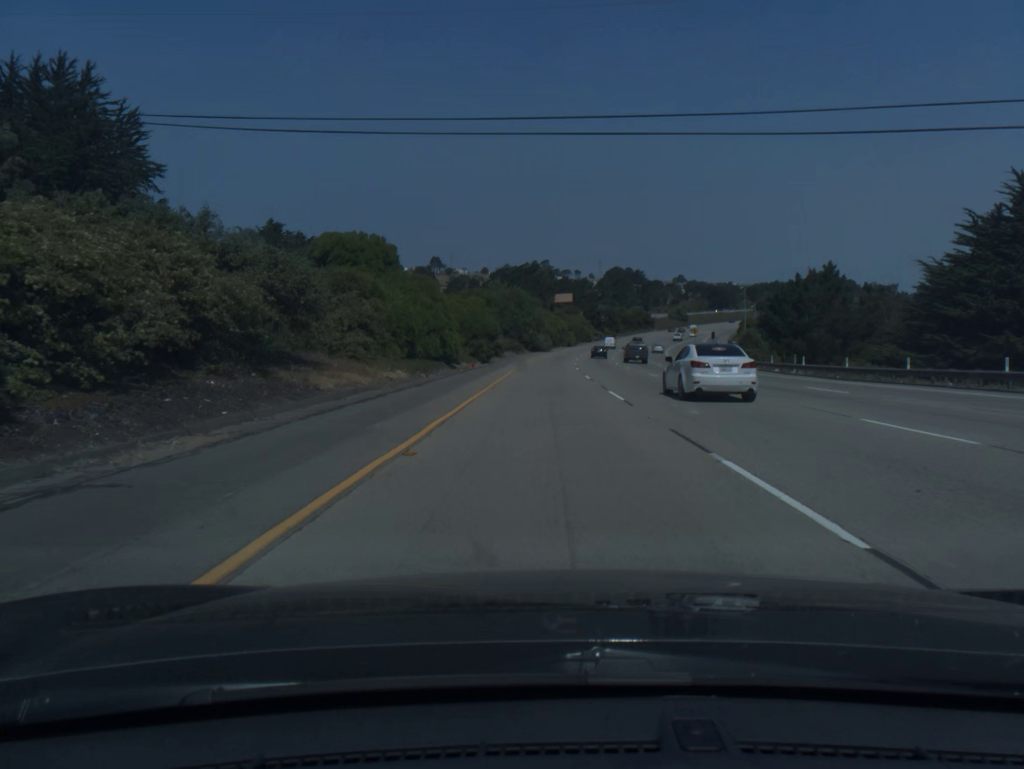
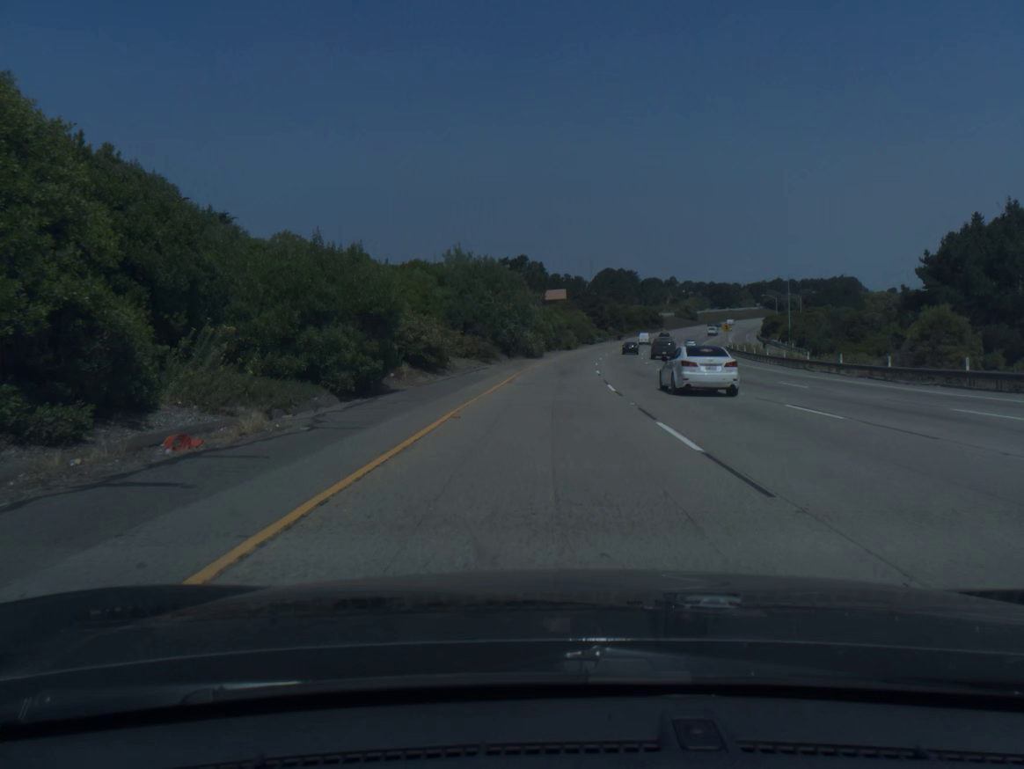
(+0.1, +39.3) m; +1°
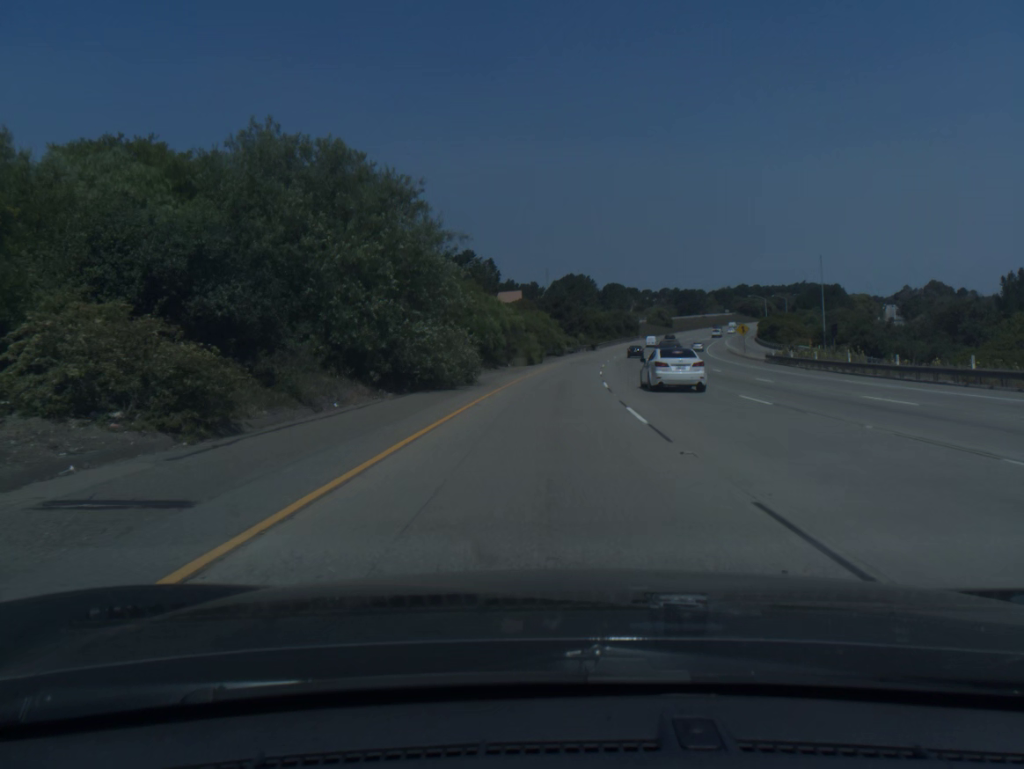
(+0.9, +39.1) m; +3°
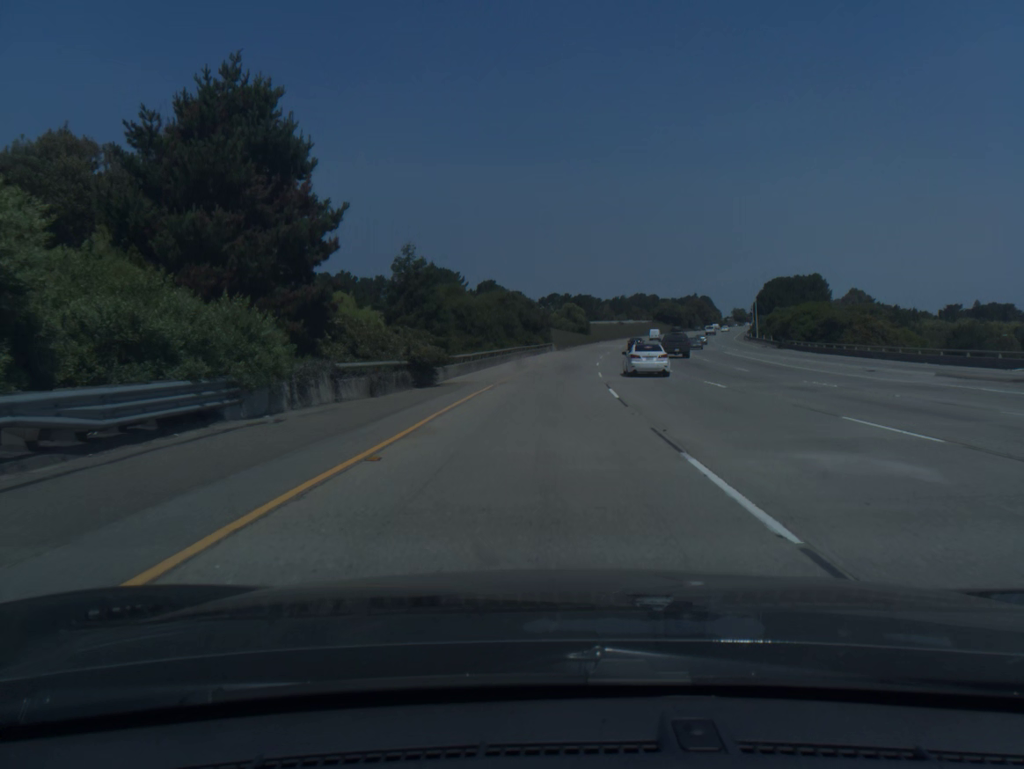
(+7.6, +96.9) m; +9°
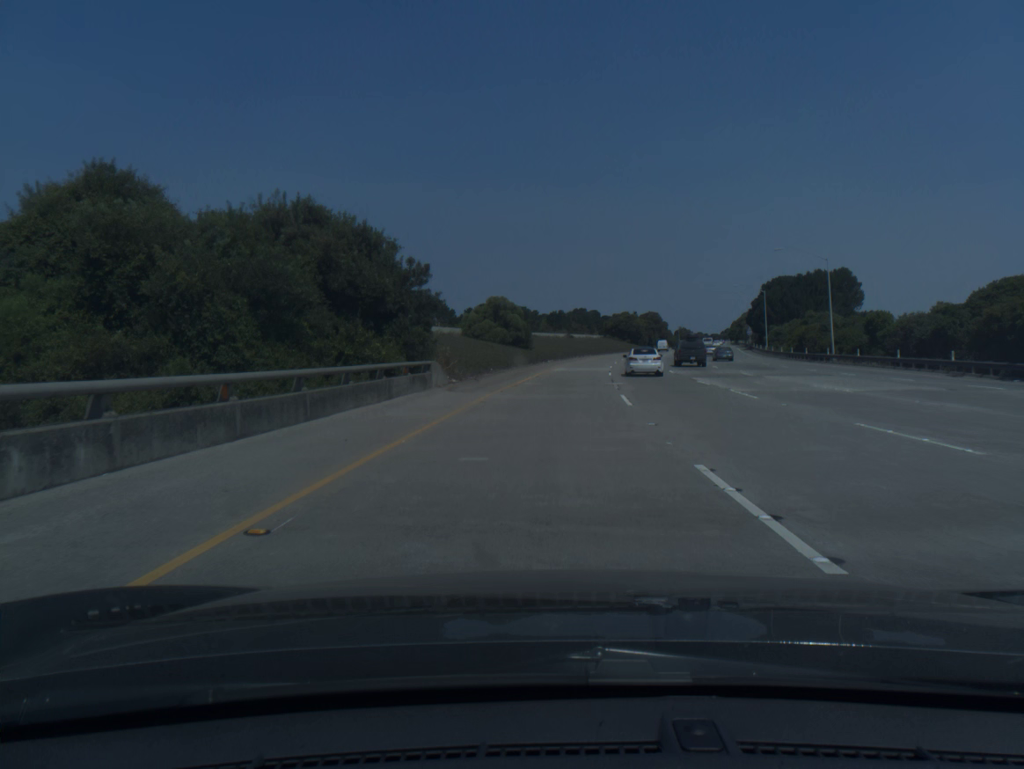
(+2.6, +57.9) m; +5°
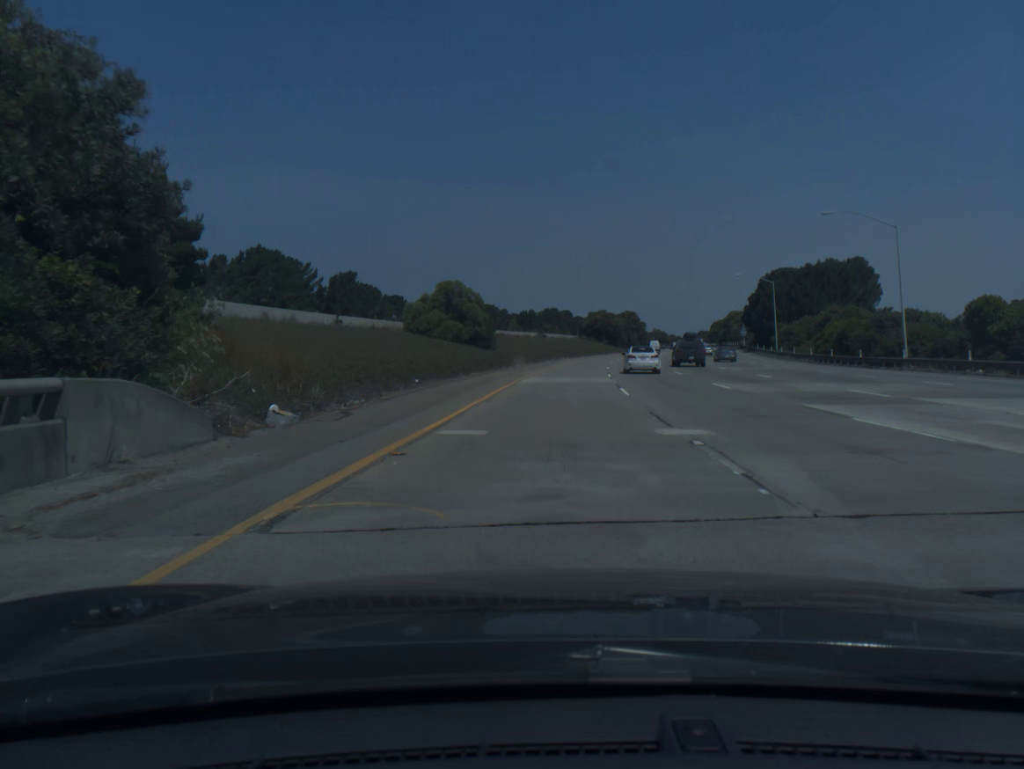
(+0.3, +19.2) m; +2°
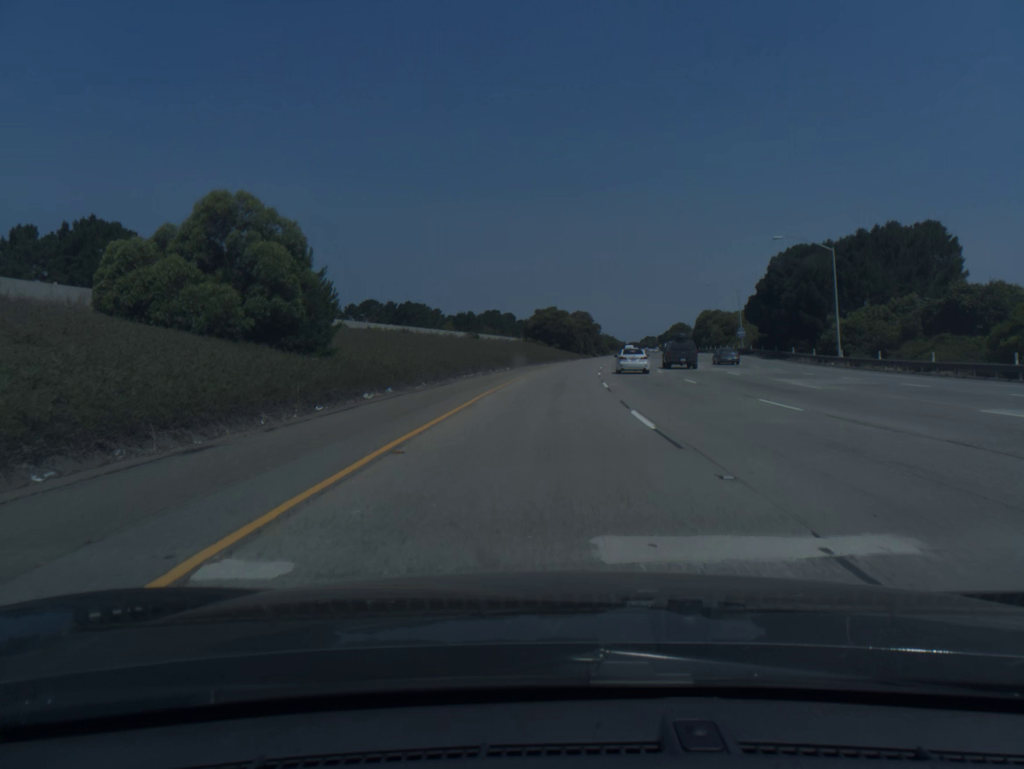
(+1.5, +38.3) m; +4°
